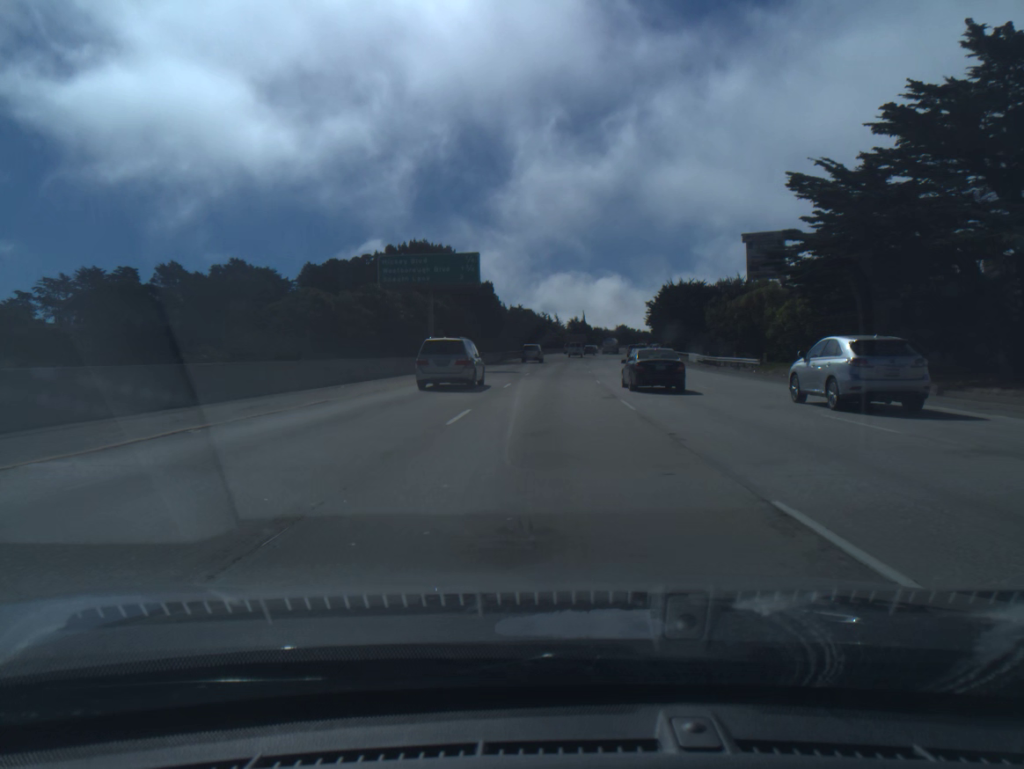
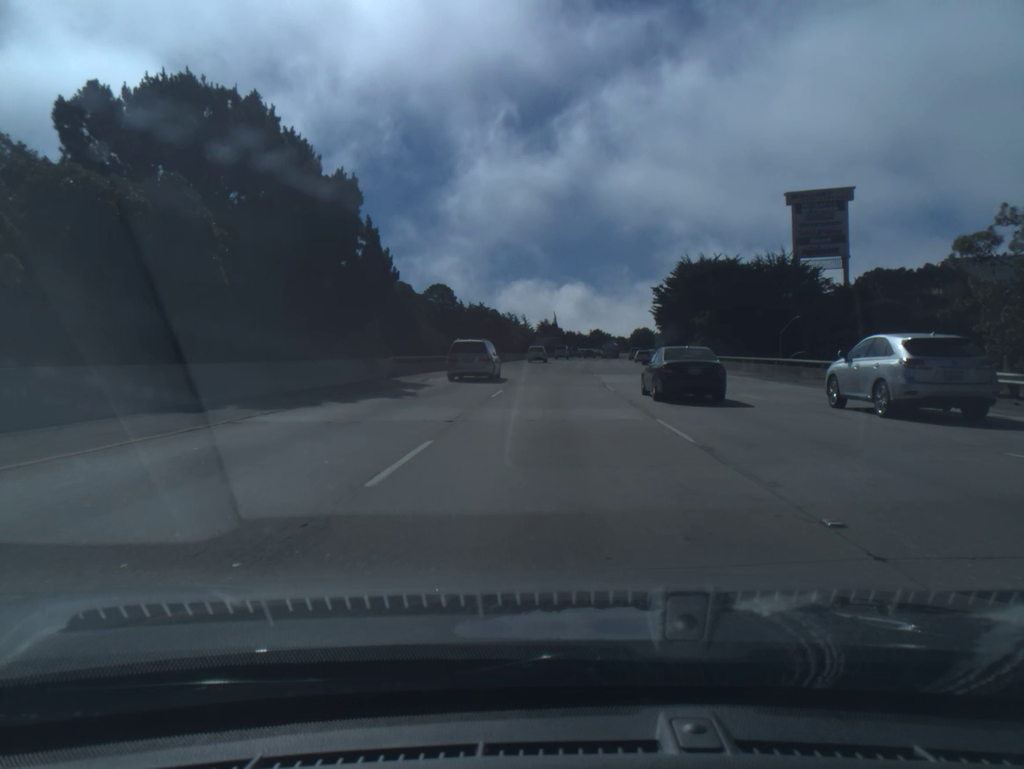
(+1.0, +50.4) m; +2°
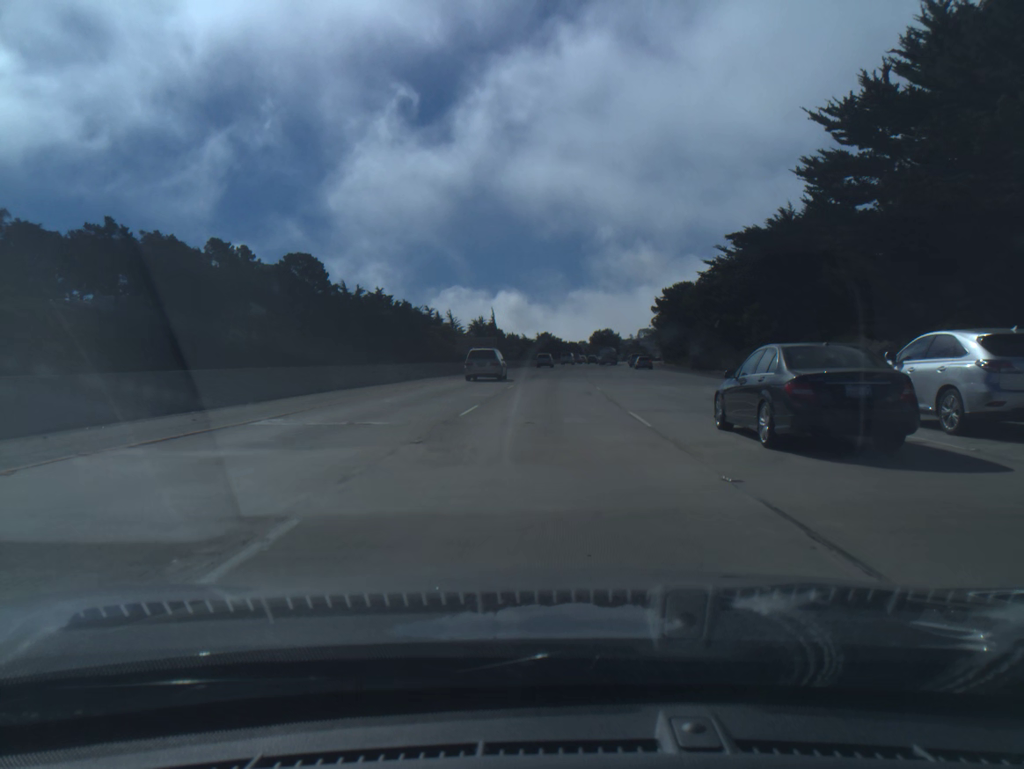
(+3.3, +84.0) m; +4°
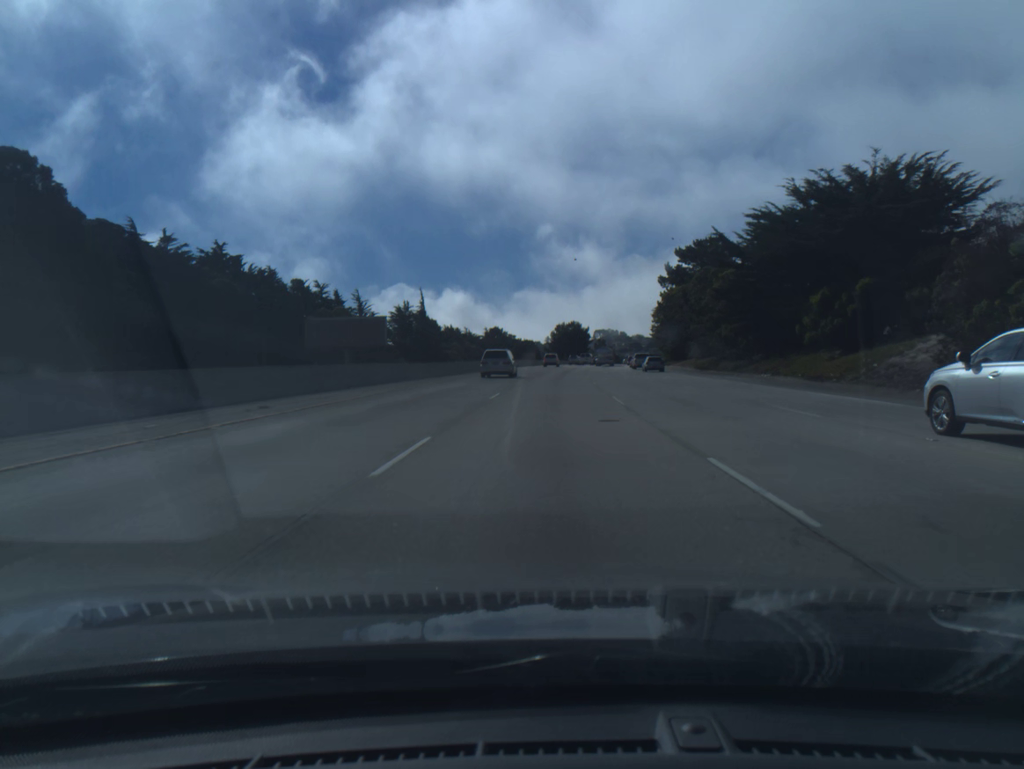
(+1.7, +67.5) m; +3°
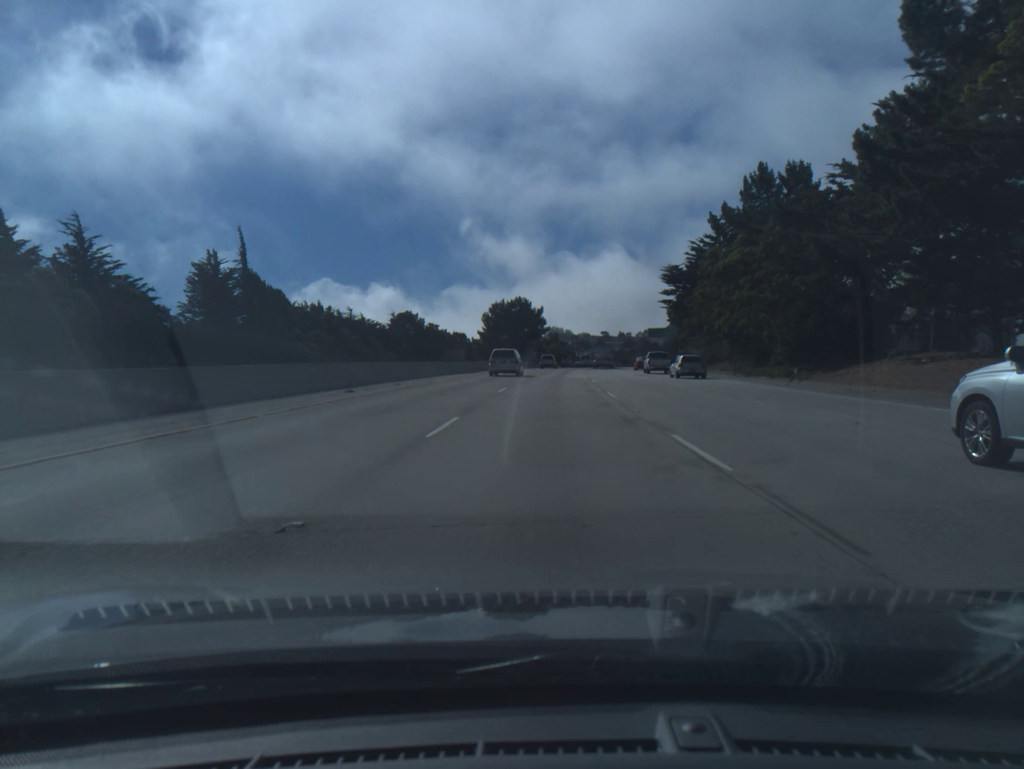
(+2.9, +84.6) m; +4°
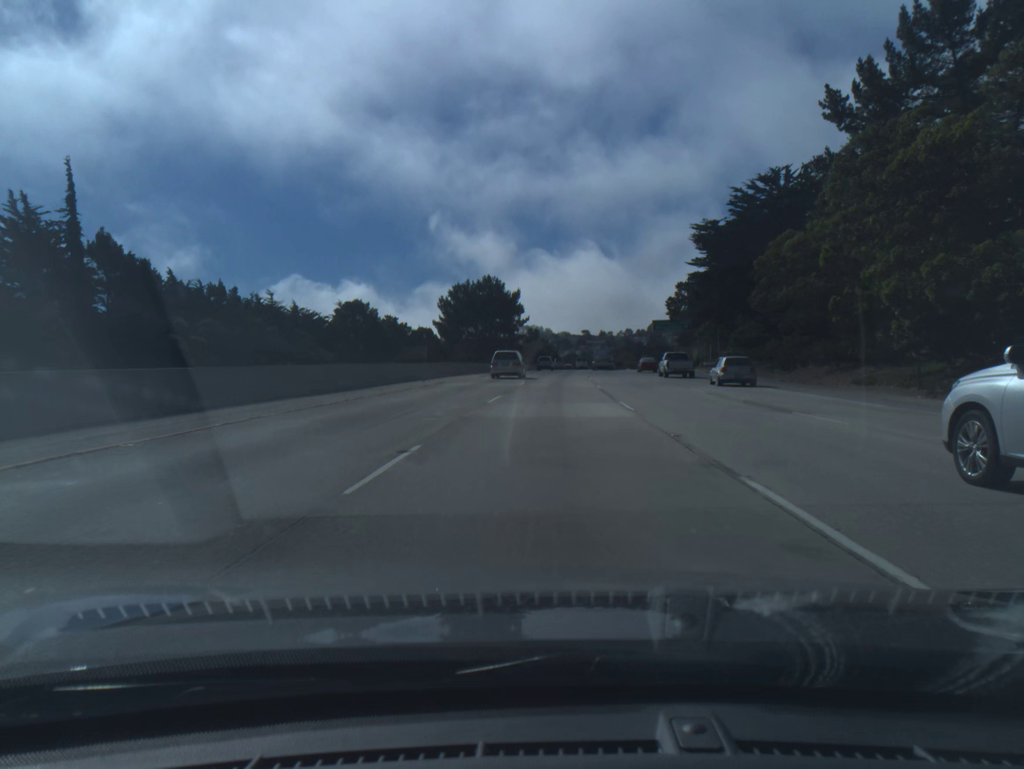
(+0.4, +33.9) m; +1°
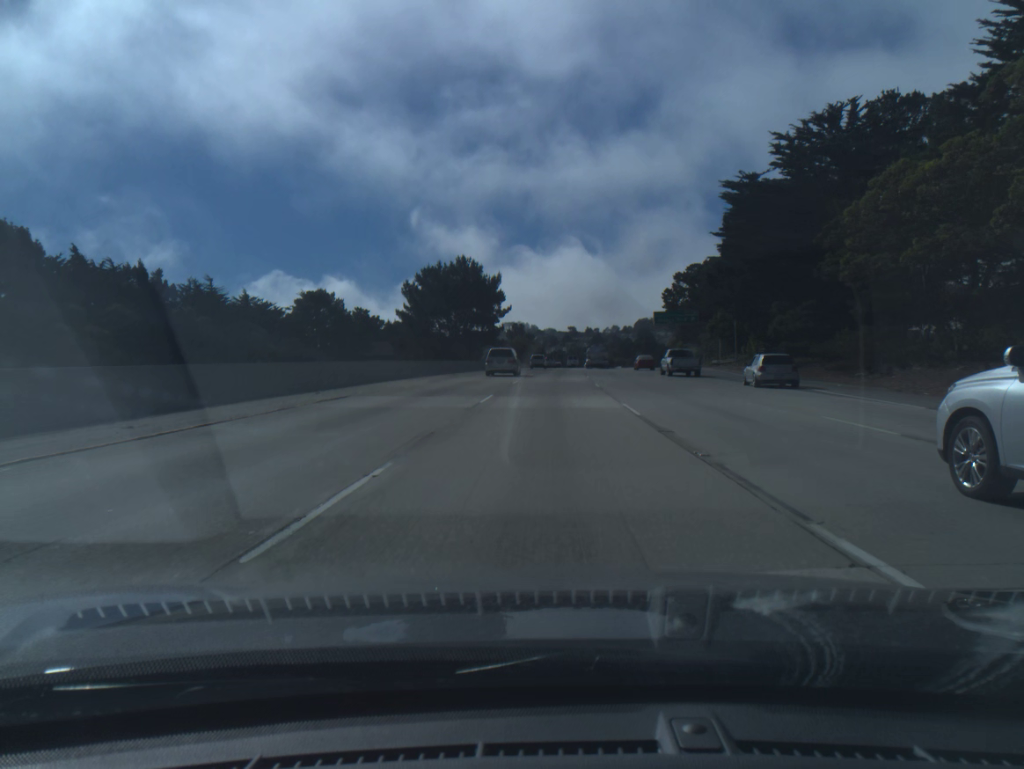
(+0.1, +17.0) m; +1°
